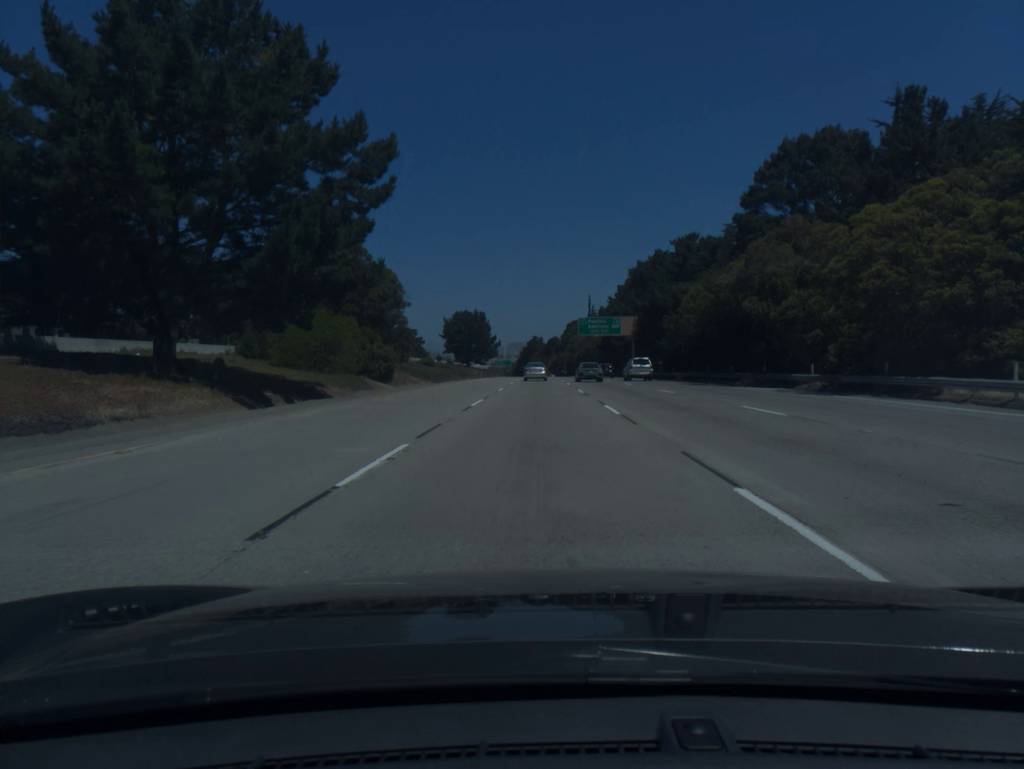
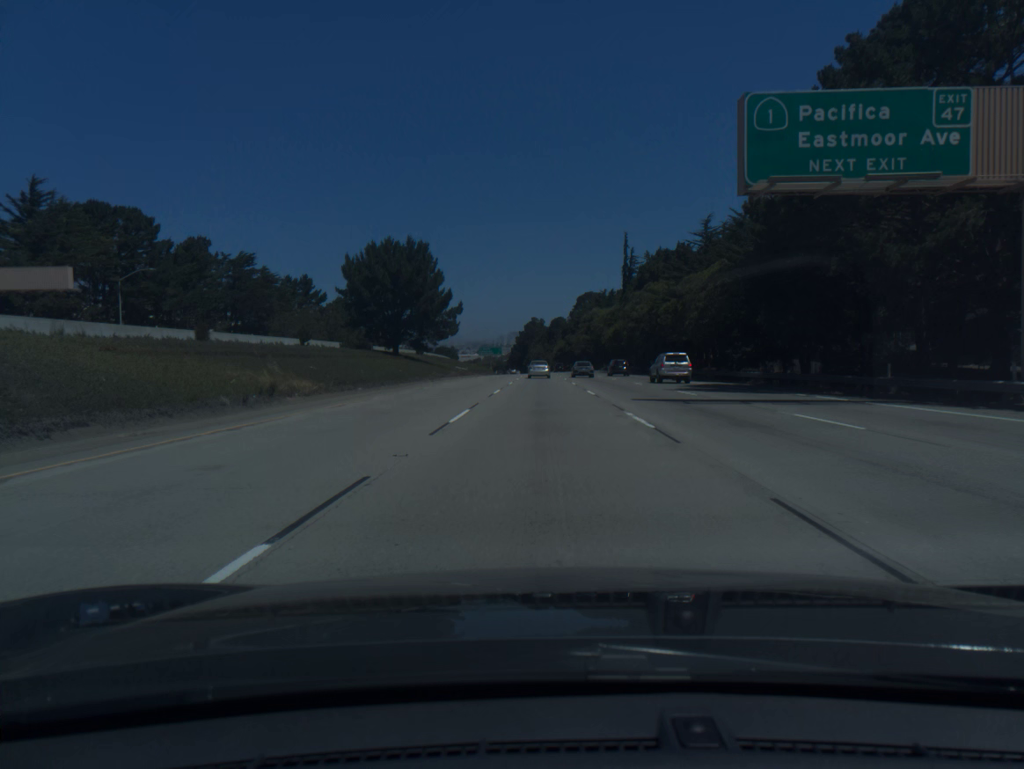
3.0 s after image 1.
(-0.3, +91.9) m; 0°
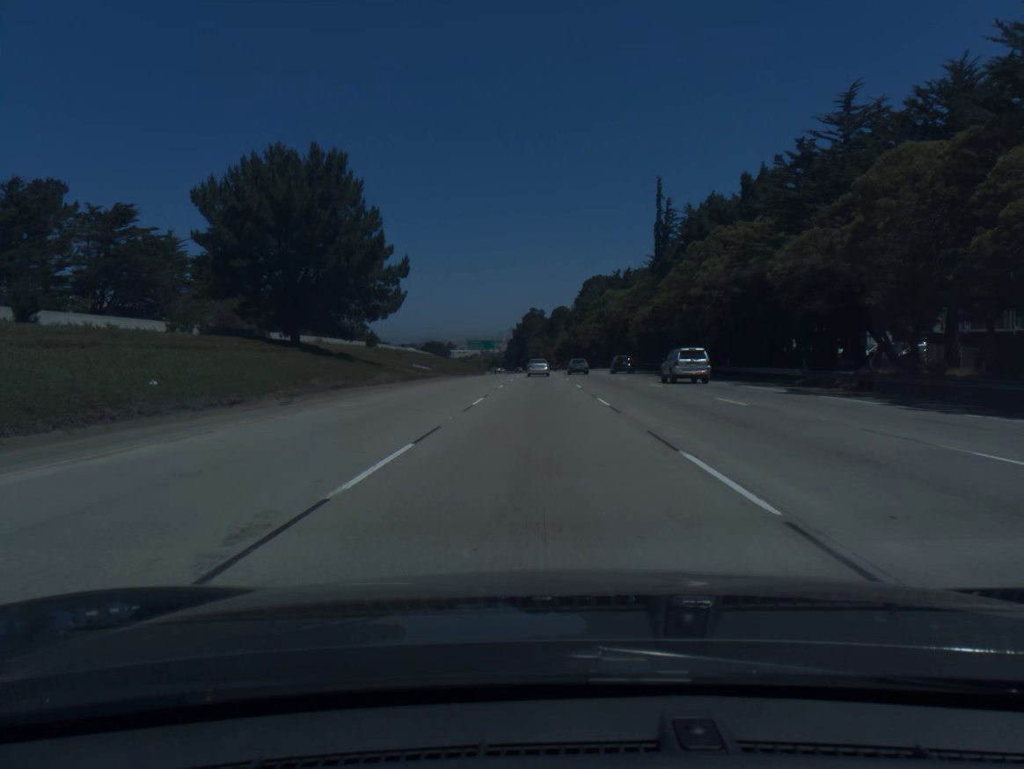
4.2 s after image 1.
(+0.1, +36.9) m; 0°
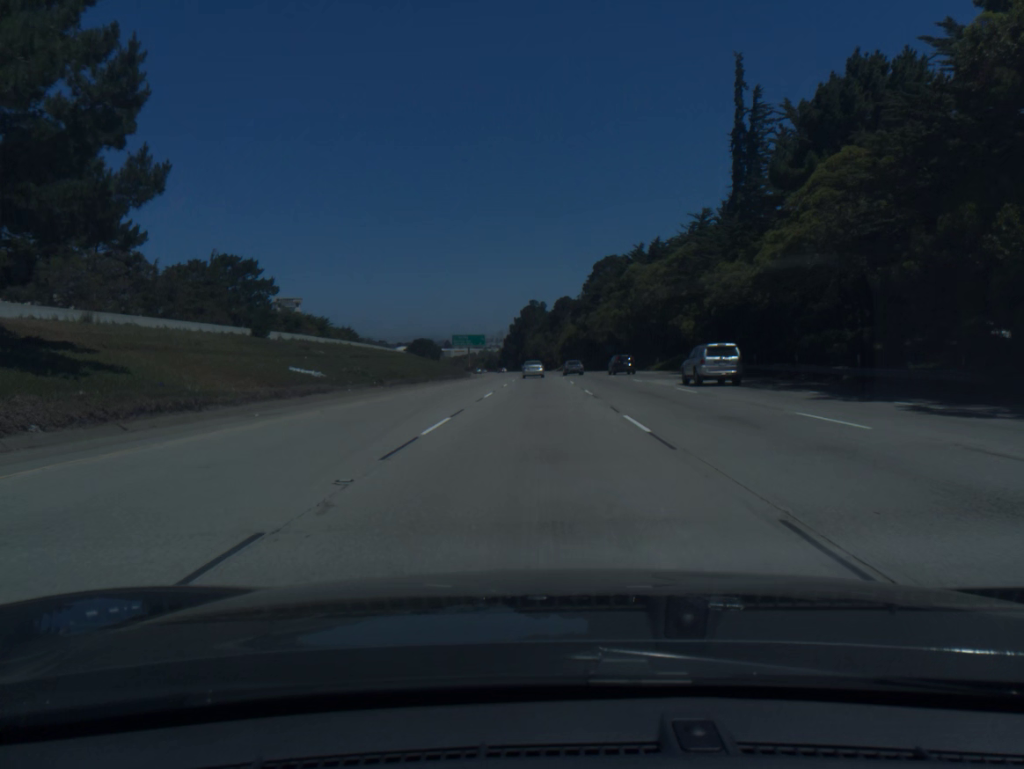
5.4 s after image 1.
(0.0, +37.0) m; 0°
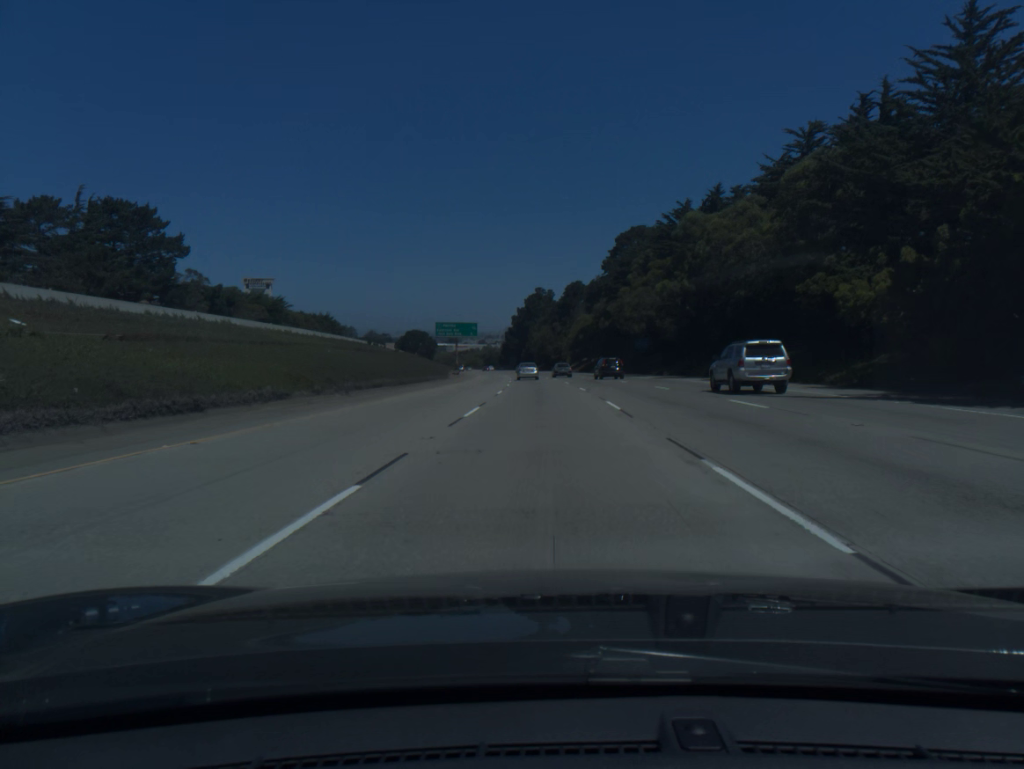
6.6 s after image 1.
(-0.1, +37.2) m; 0°
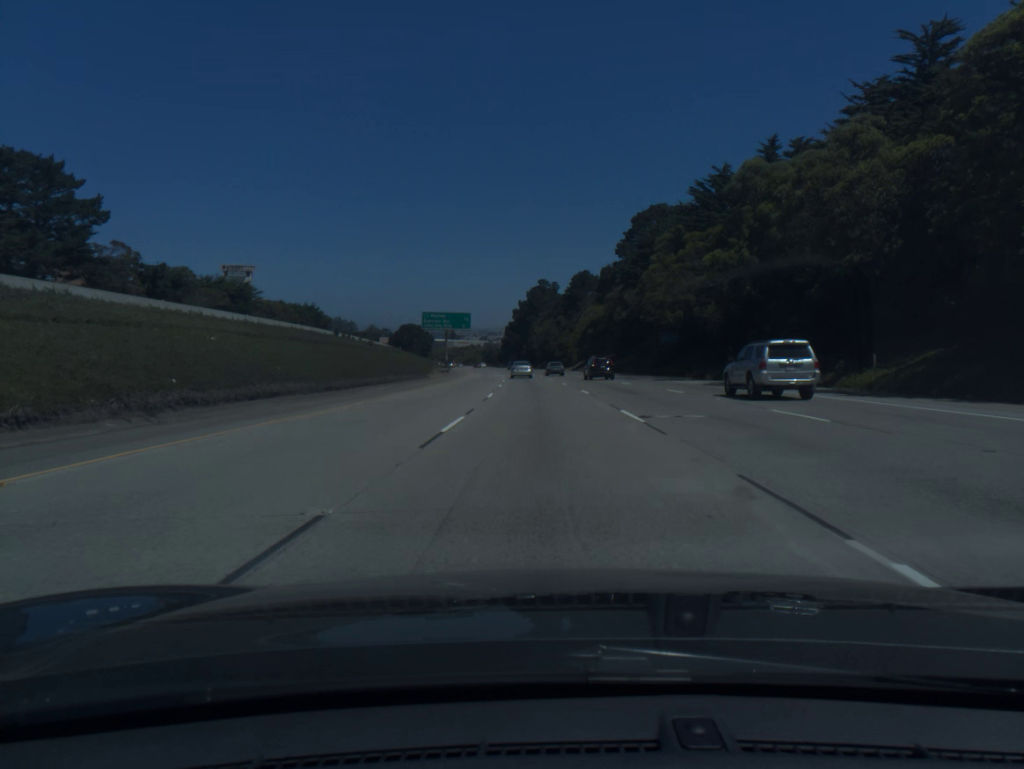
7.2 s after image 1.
(0.0, +18.7) m; 0°
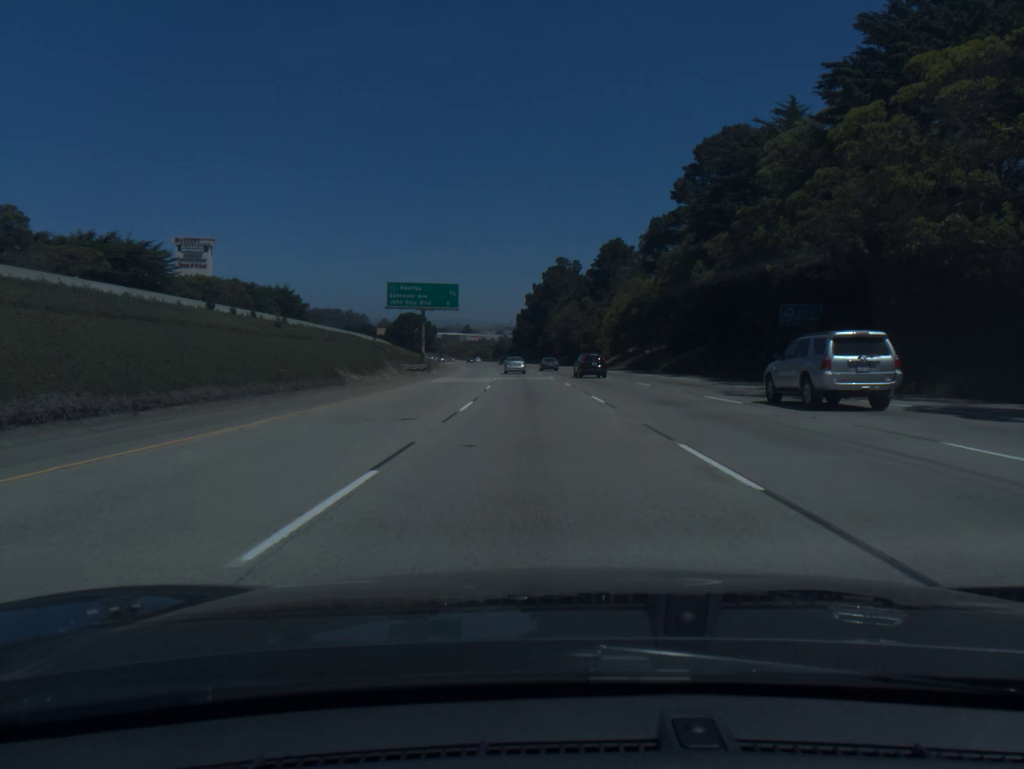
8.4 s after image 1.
(-0.3, +37.5) m; -1°
